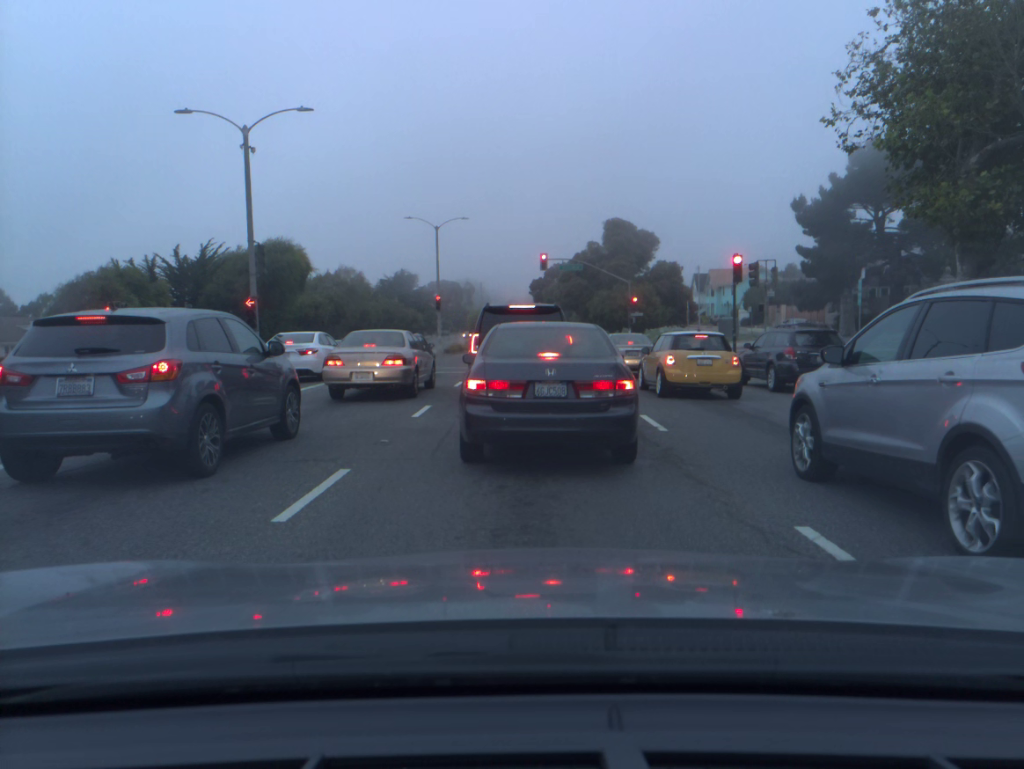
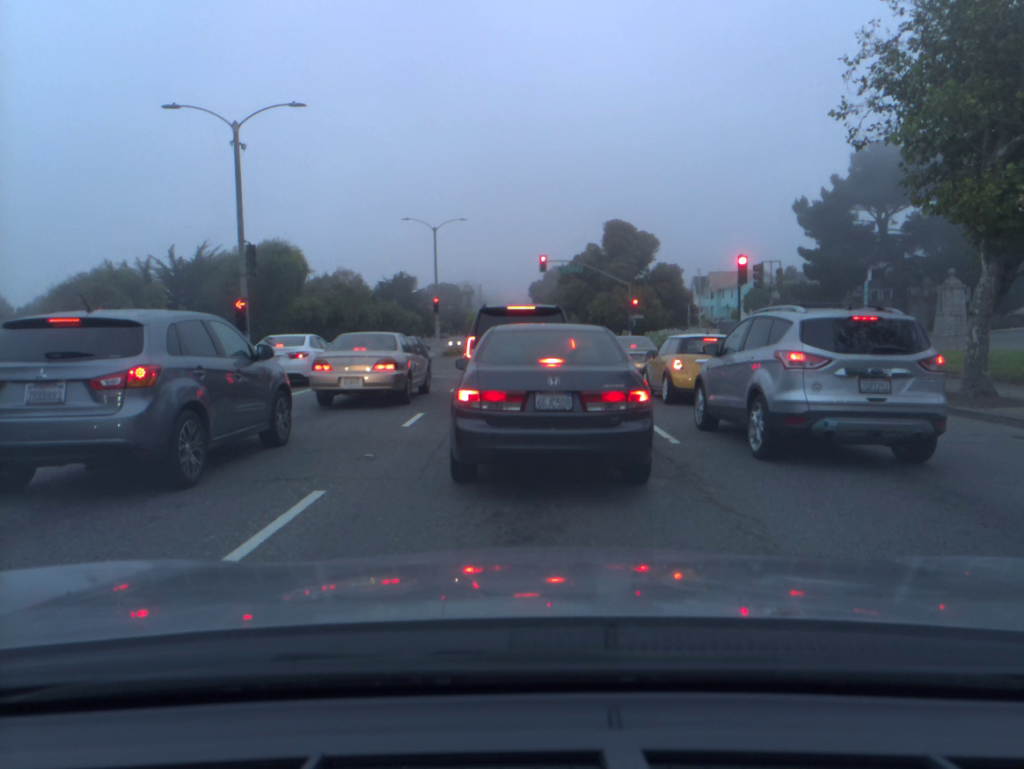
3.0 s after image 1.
(0.0, +0.9) m; 0°
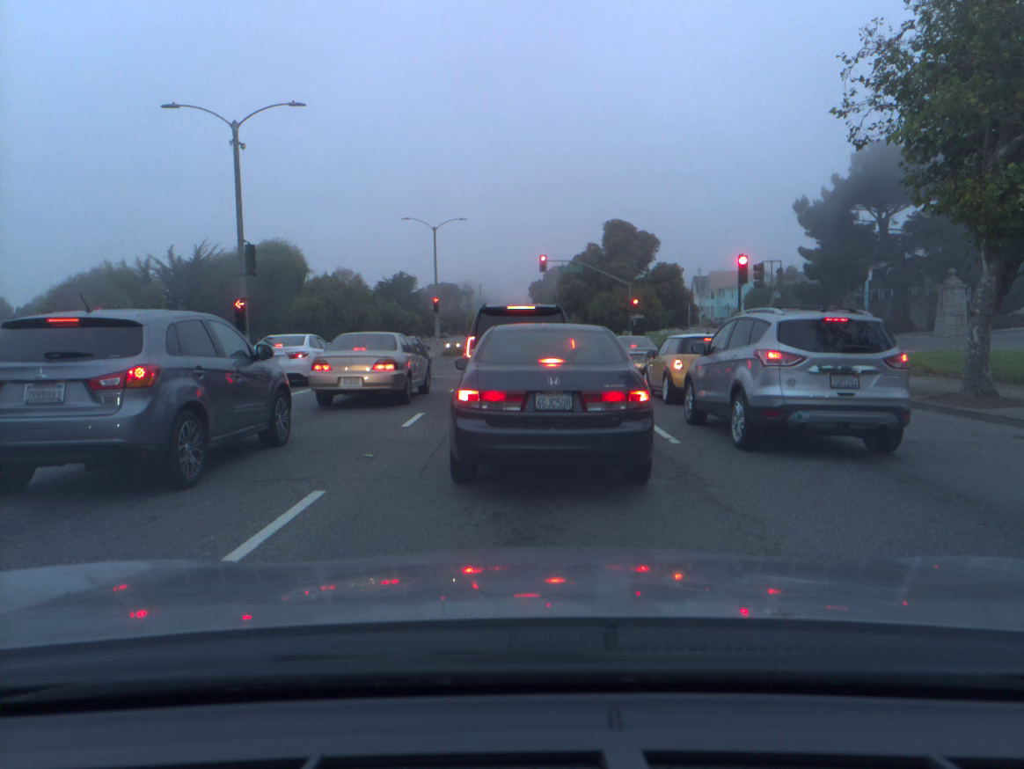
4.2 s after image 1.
(0.0, 0.0) m; 0°
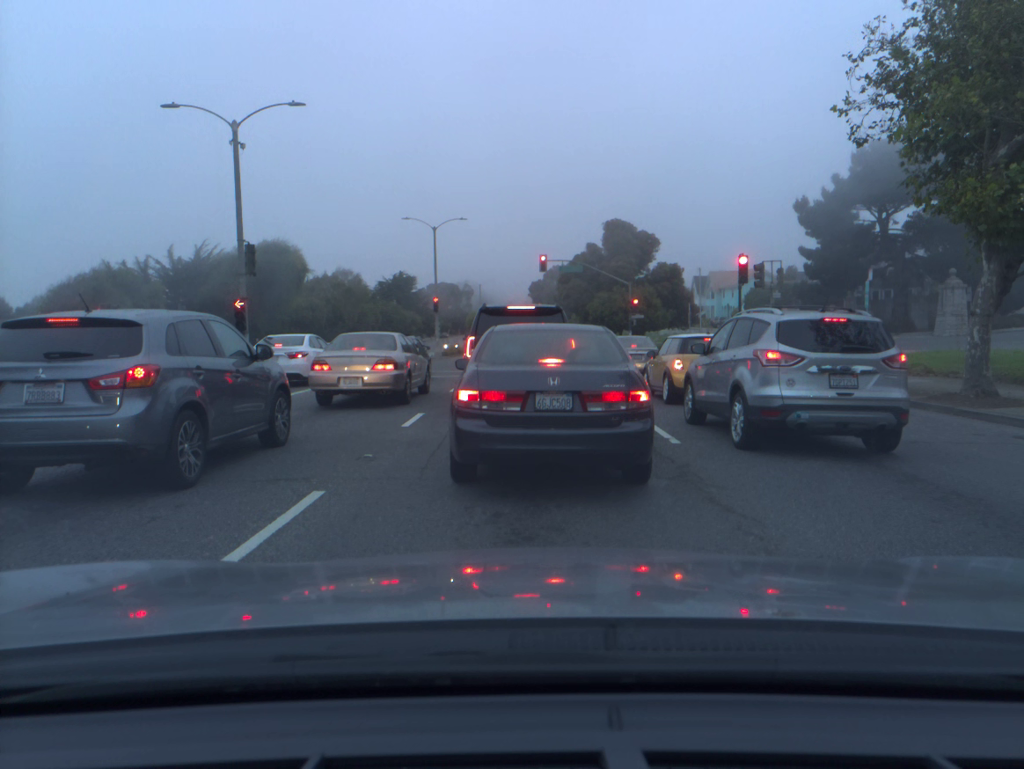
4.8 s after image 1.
(0.0, 0.0) m; 0°
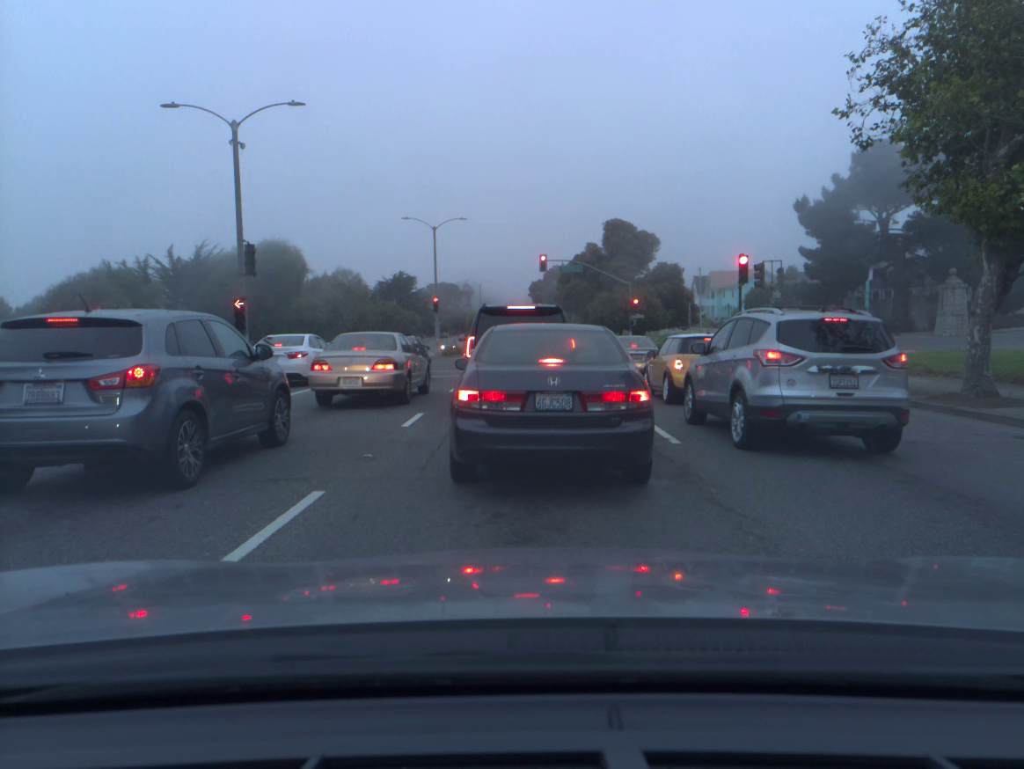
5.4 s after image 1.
(0.0, 0.0) m; 0°
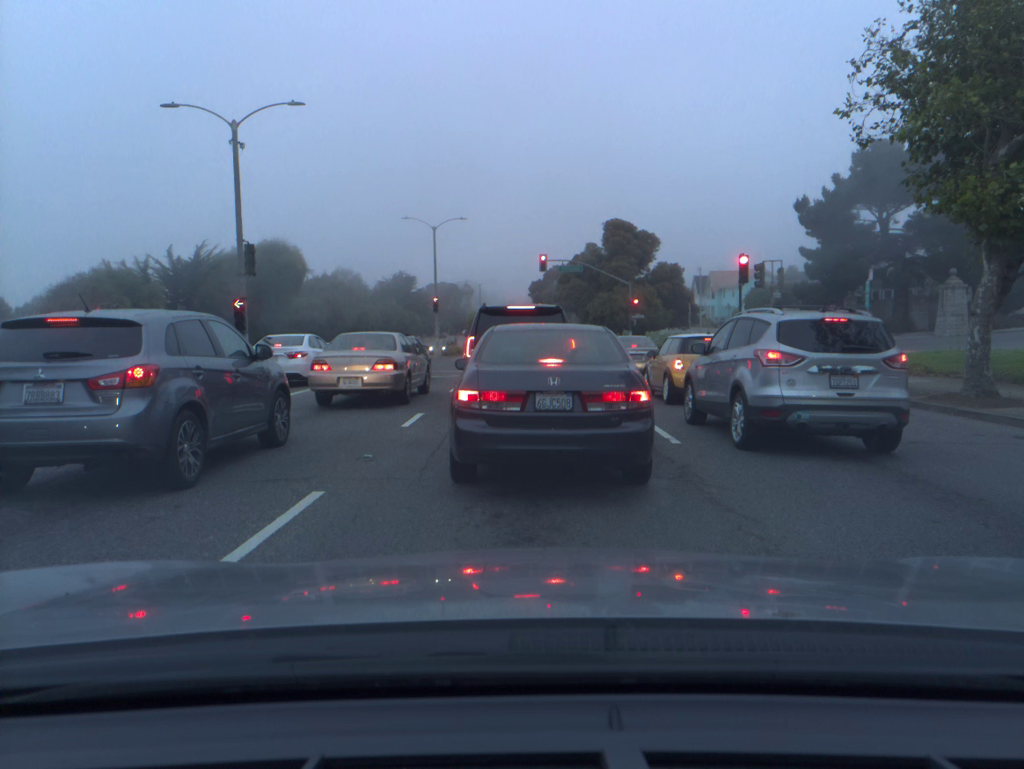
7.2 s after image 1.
(0.0, 0.0) m; 0°
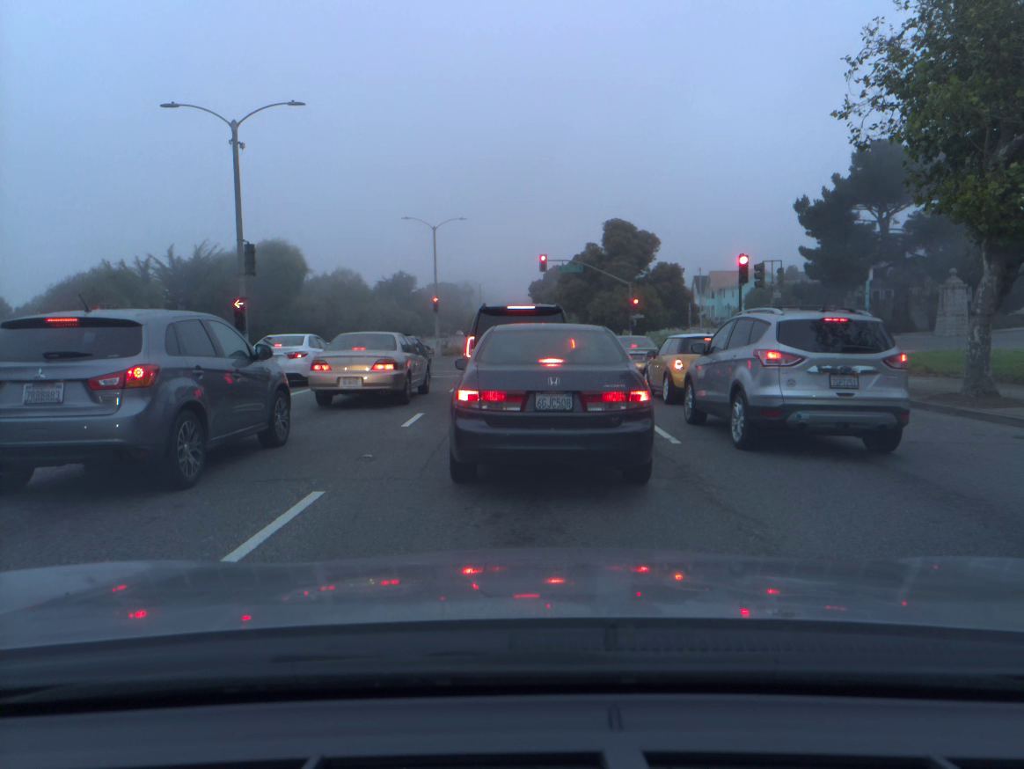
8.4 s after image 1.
(0.0, 0.0) m; 0°
